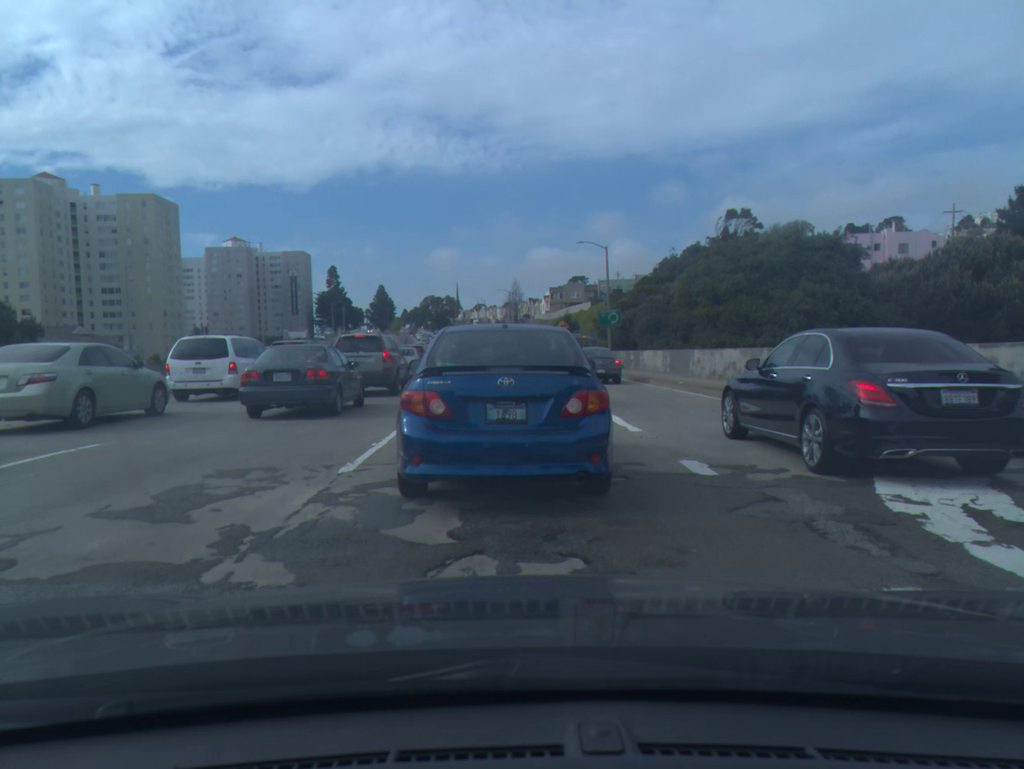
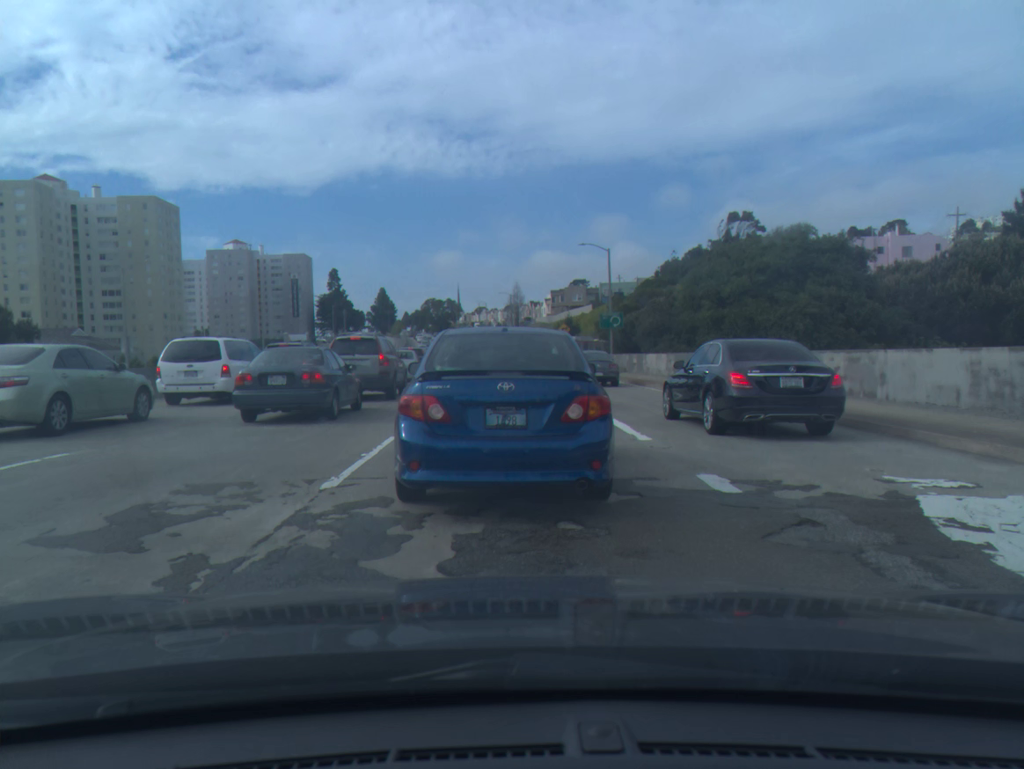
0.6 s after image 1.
(0.0, +0.7) m; 0°
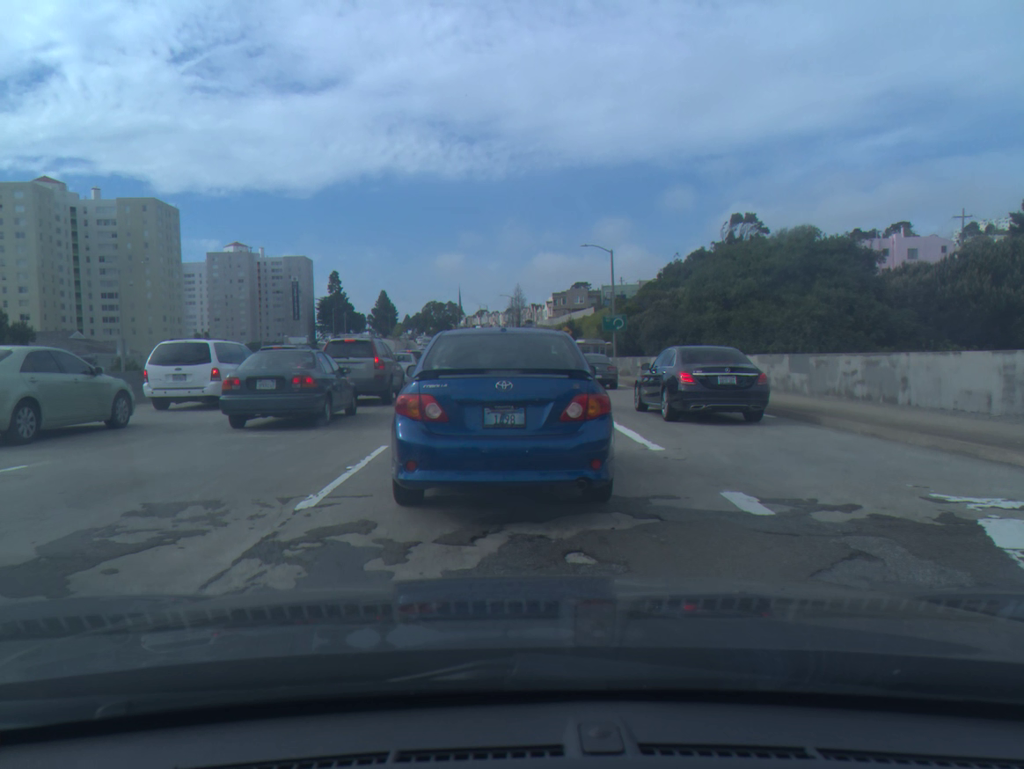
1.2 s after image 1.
(0.0, +0.8) m; 0°
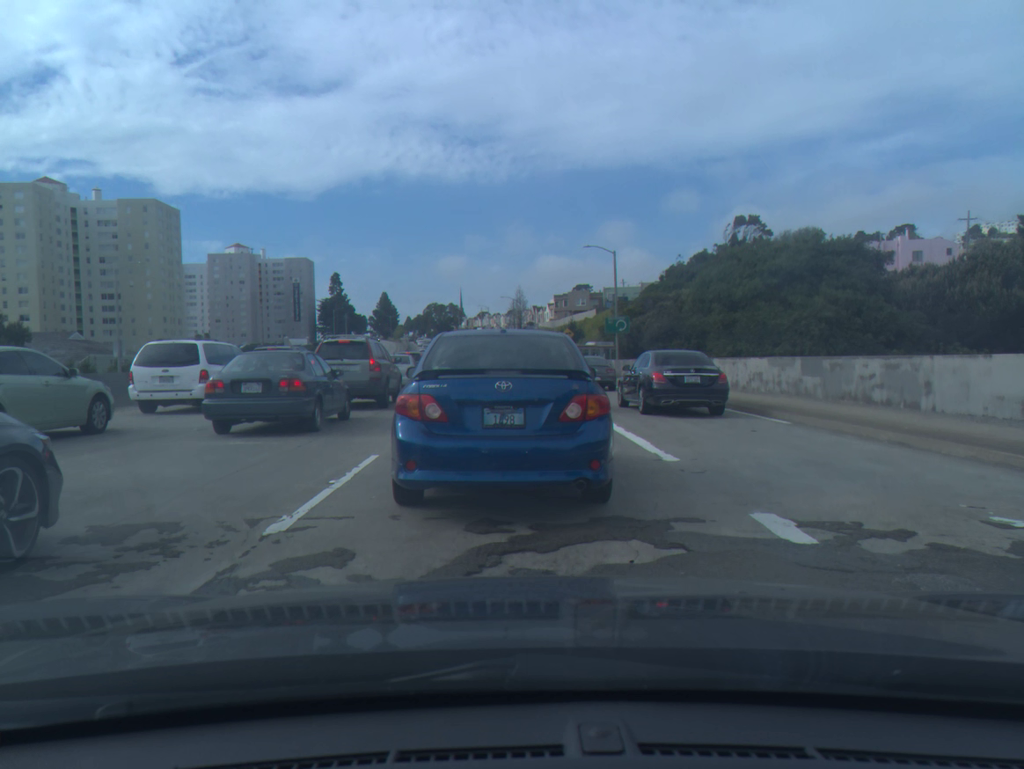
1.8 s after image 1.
(0.0, +0.8) m; 0°
